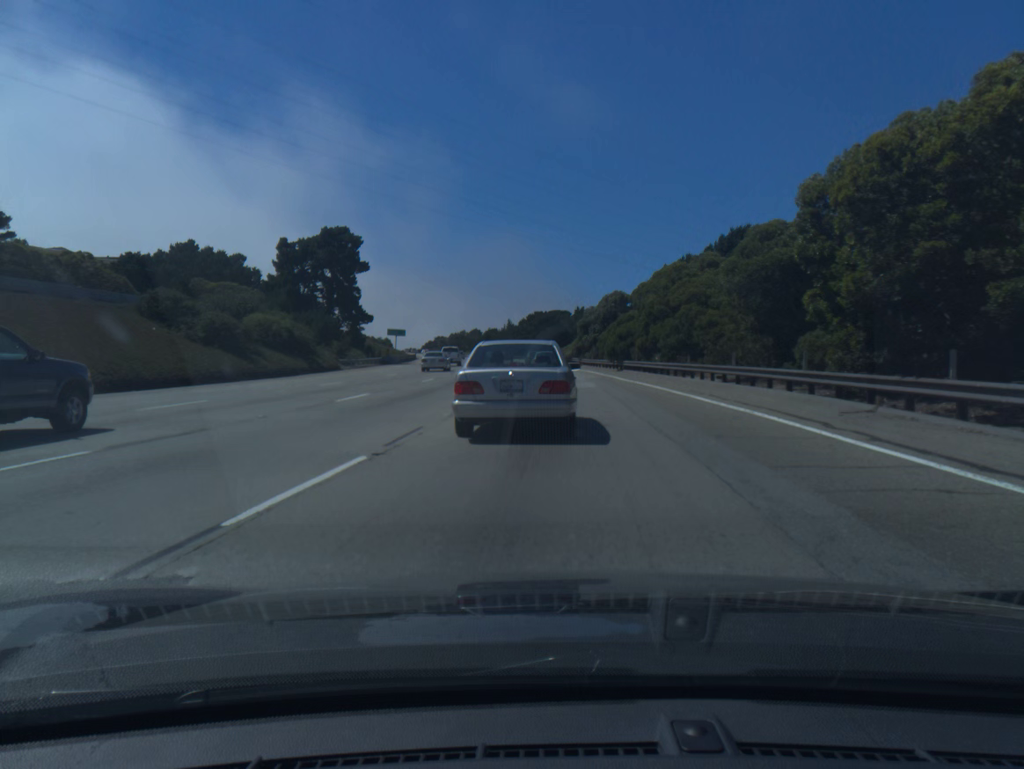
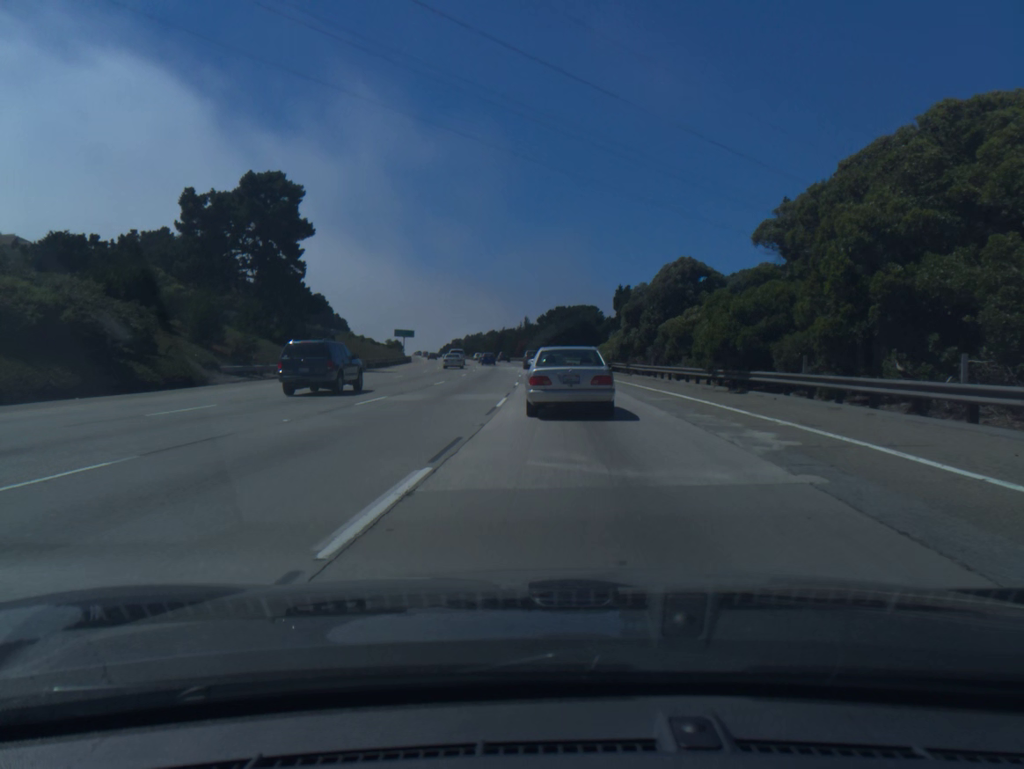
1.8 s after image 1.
(-0.2, +30.4) m; -2°
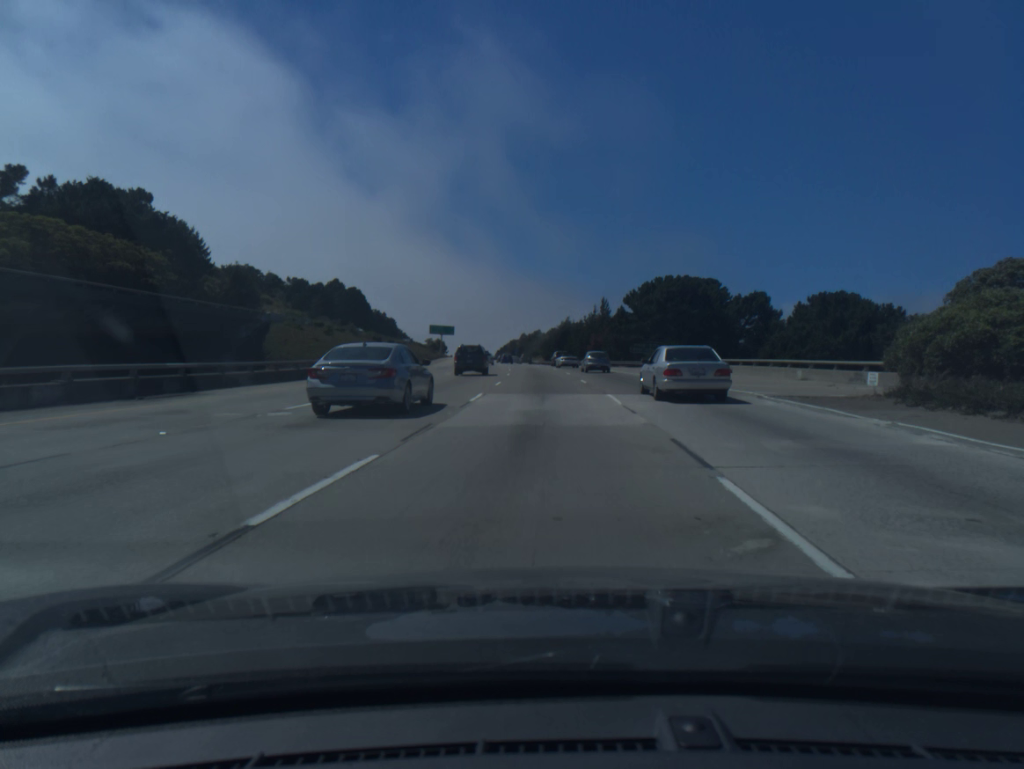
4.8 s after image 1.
(-3.0, +58.6) m; -4°
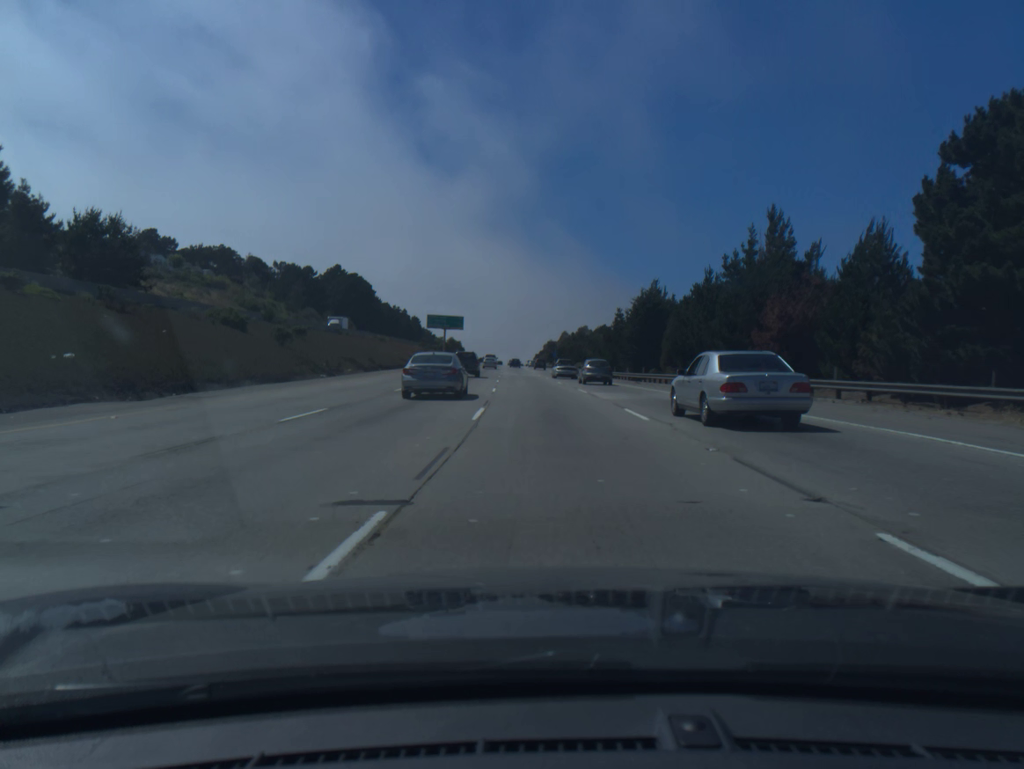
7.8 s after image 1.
(-1.6, +69.1) m; -3°
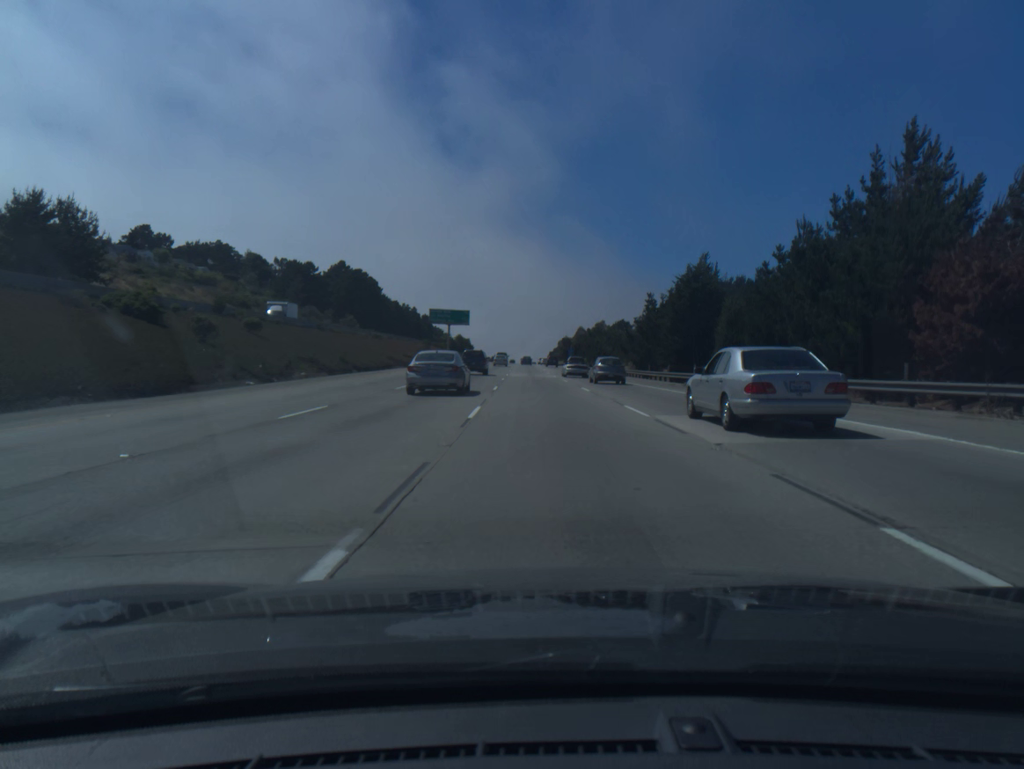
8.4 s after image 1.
(-0.1, +14.7) m; -1°
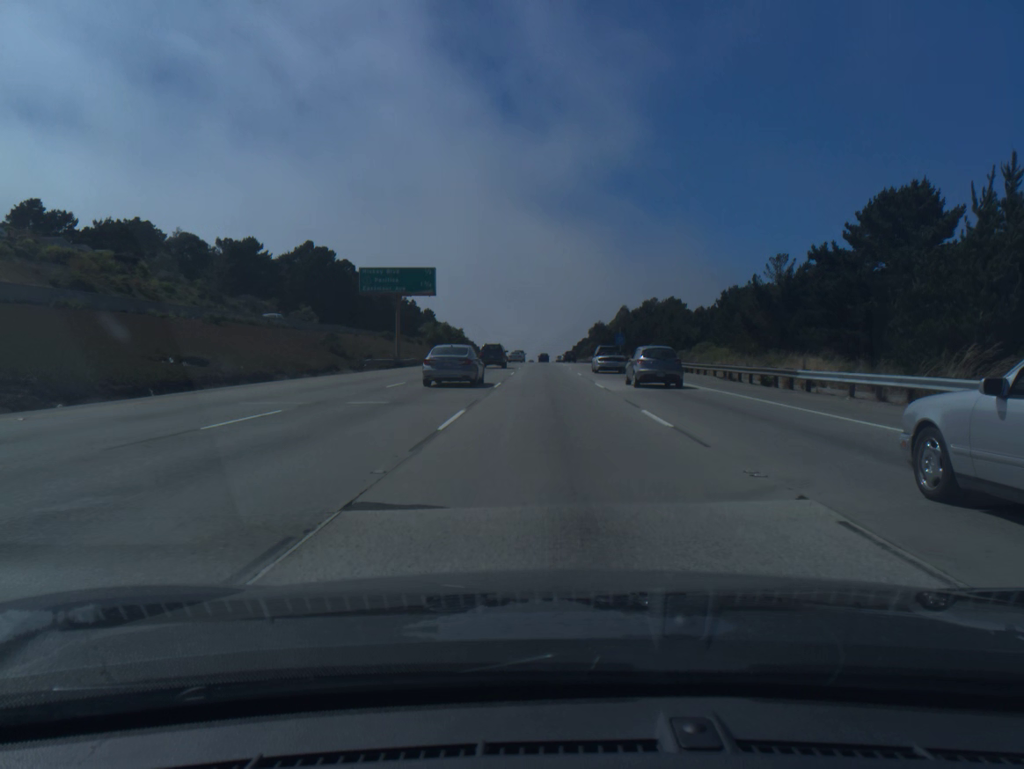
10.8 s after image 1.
(-0.9, +61.3) m; -1°
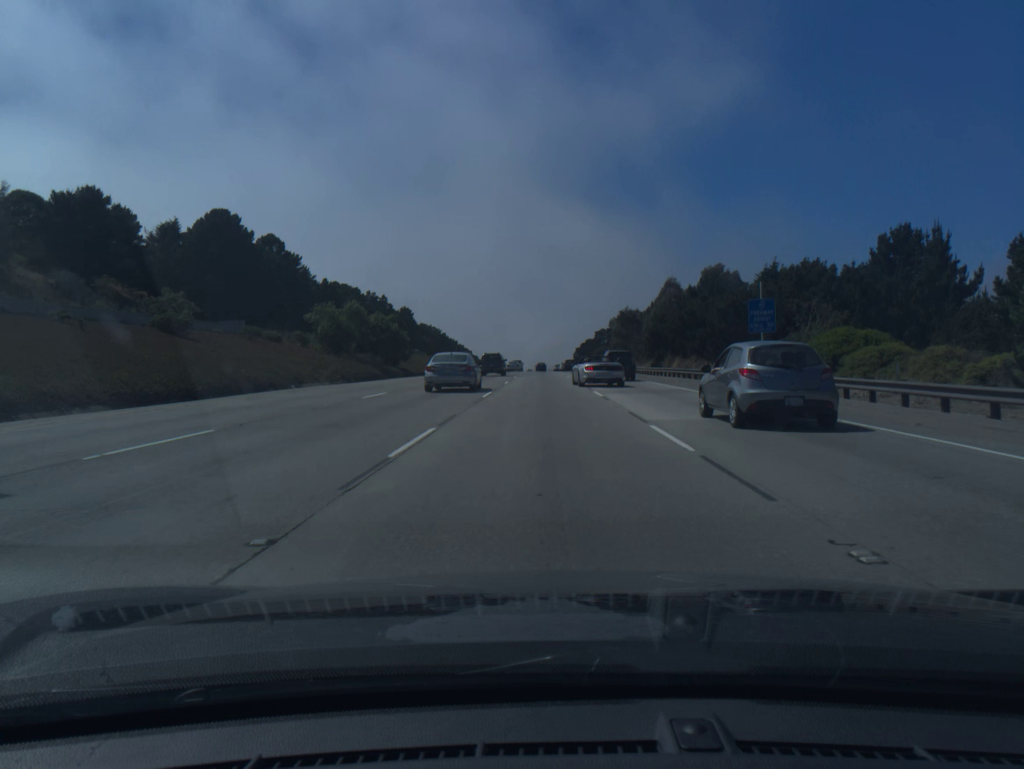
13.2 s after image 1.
(+0.2, +61.4) m; 0°
